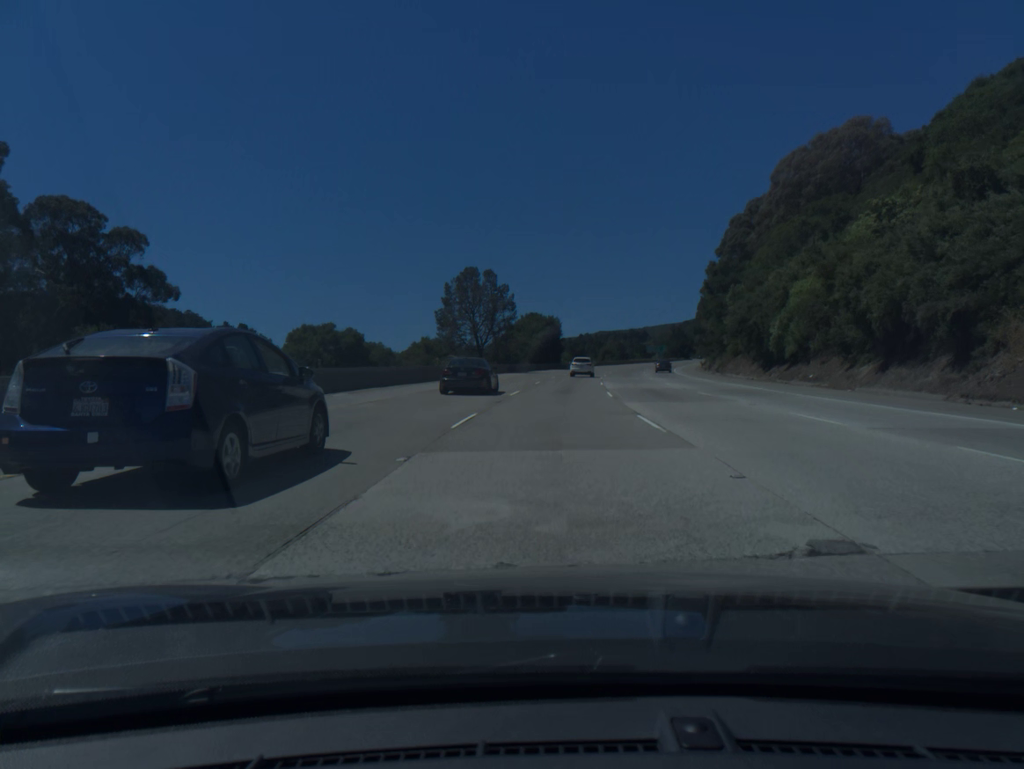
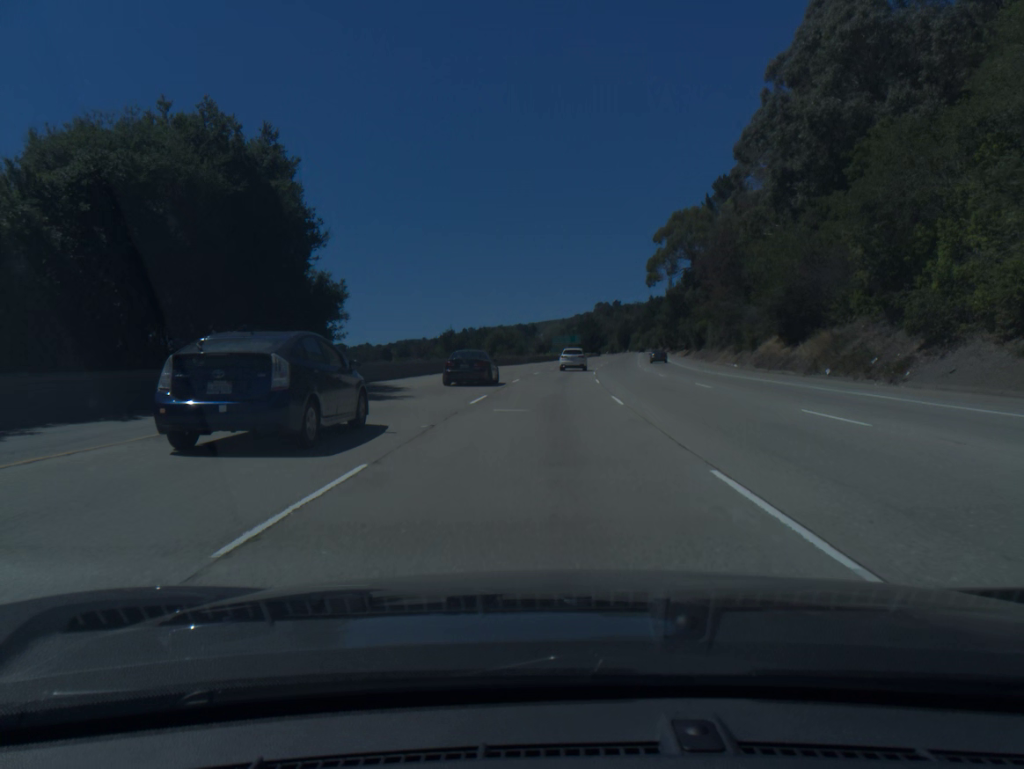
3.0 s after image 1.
(+7.0, +96.8) m; +8°
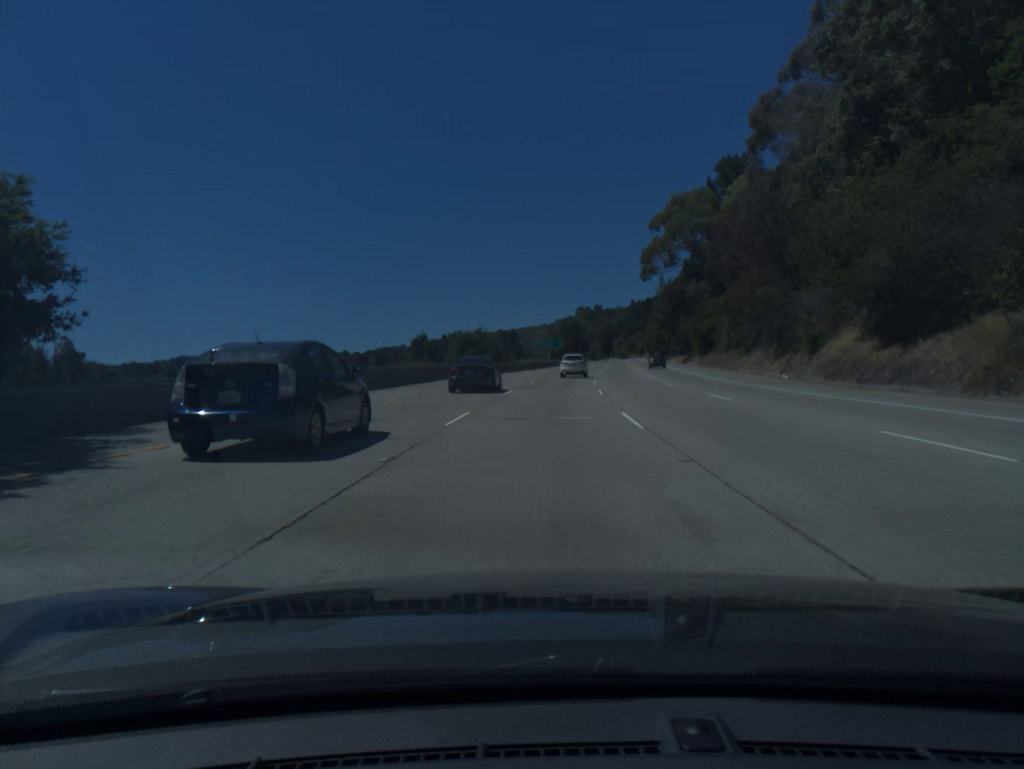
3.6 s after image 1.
(+0.2, +18.7) m; +1°
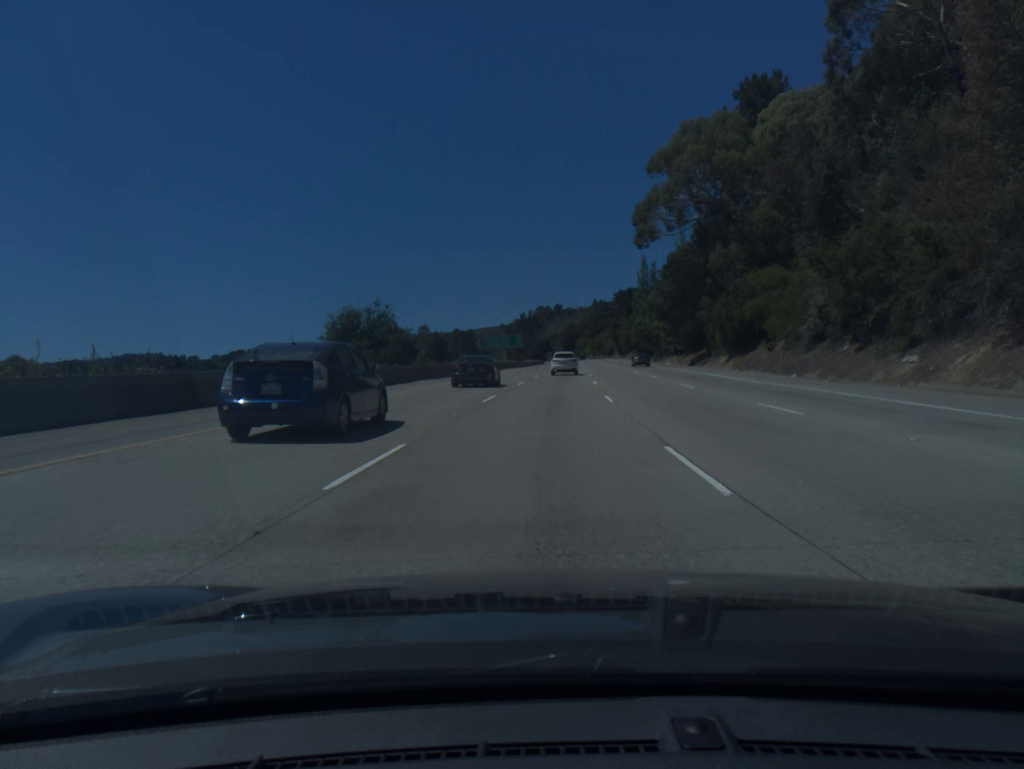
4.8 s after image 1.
(+1.0, +36.9) m; +3°
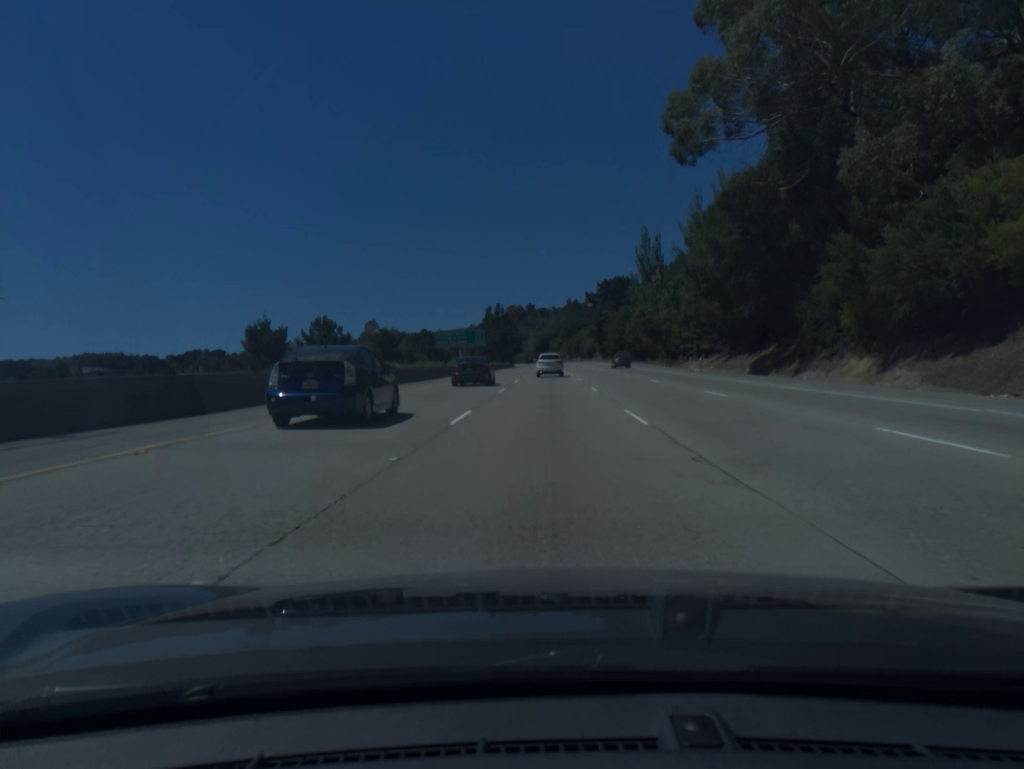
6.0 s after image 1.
(+0.7, +36.3) m; +2°
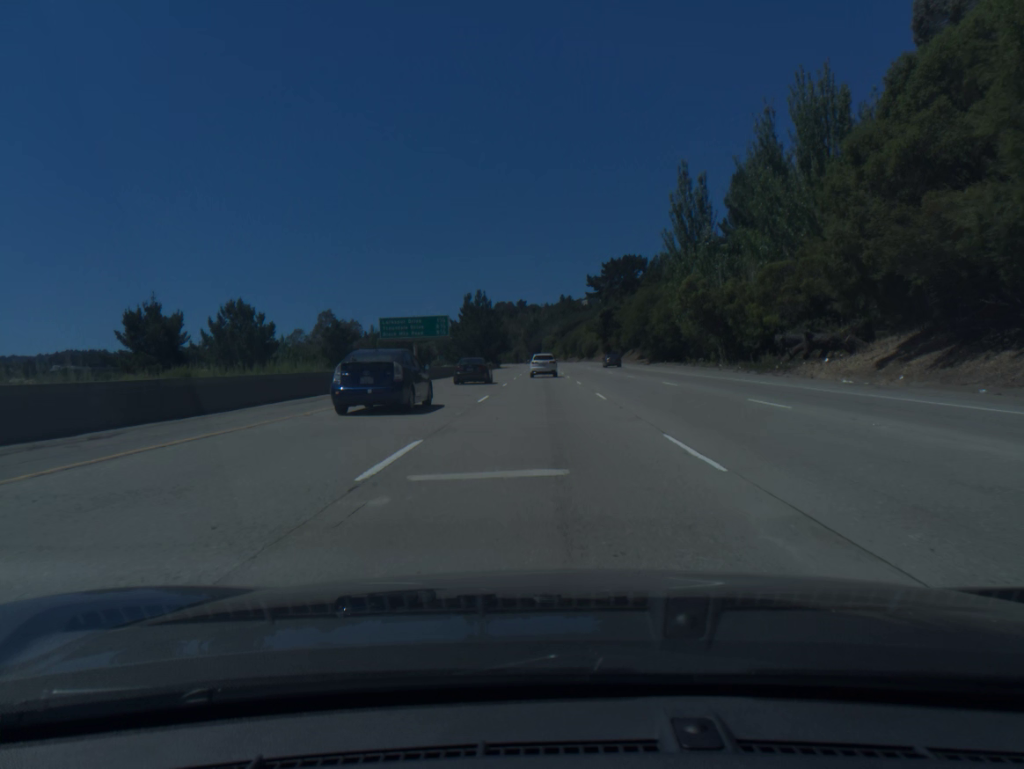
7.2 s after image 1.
(+0.3, +35.8) m; +1°
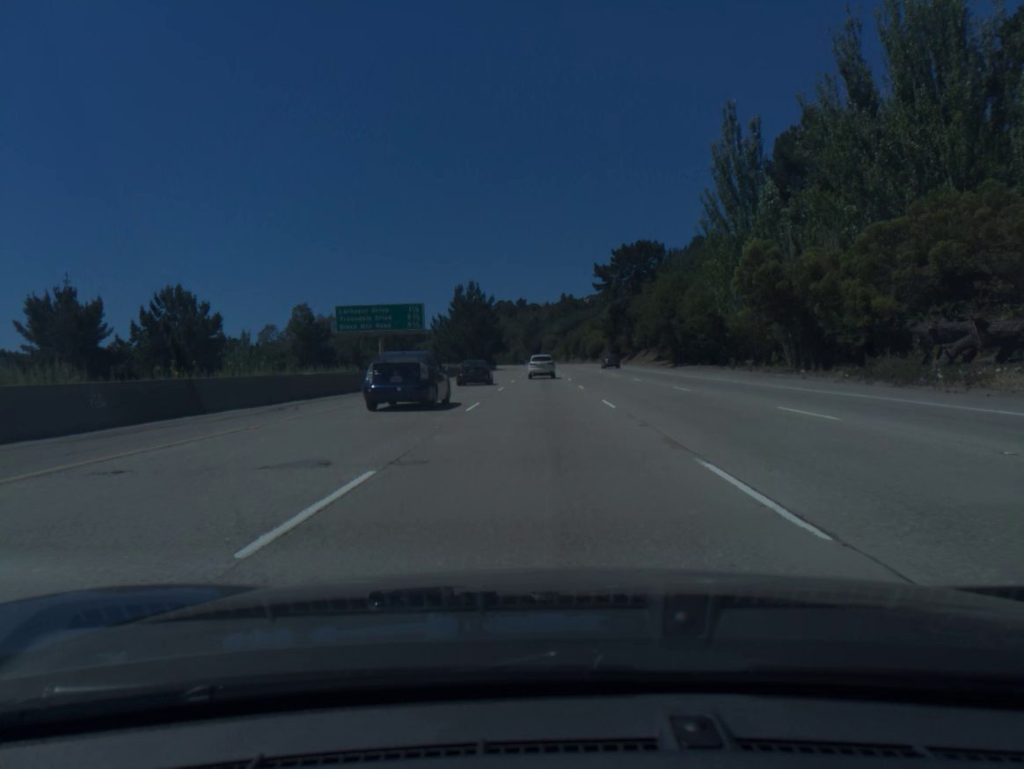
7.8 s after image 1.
(0.0, +17.8) m; 0°
